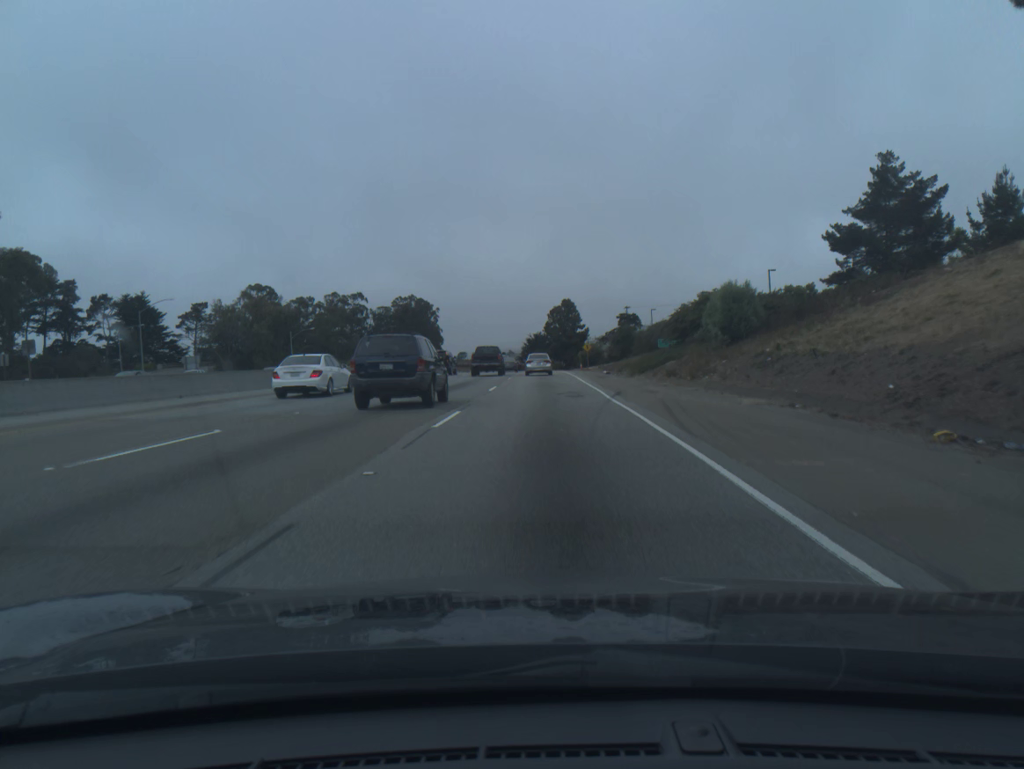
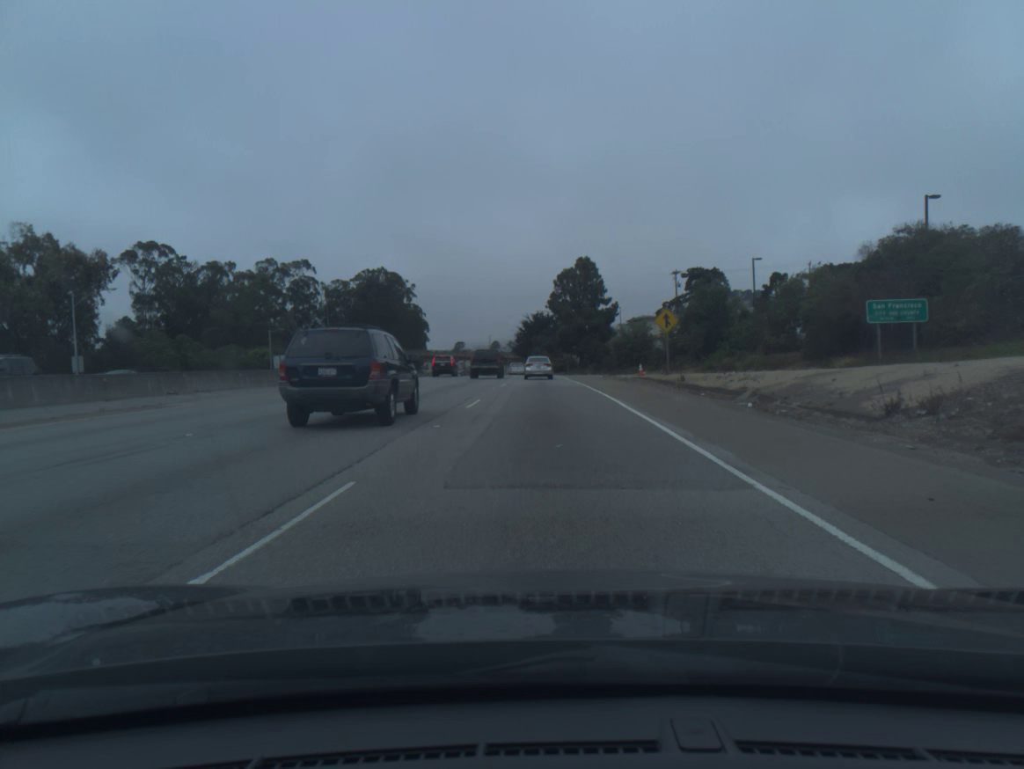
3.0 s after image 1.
(-0.2, +67.1) m; 0°
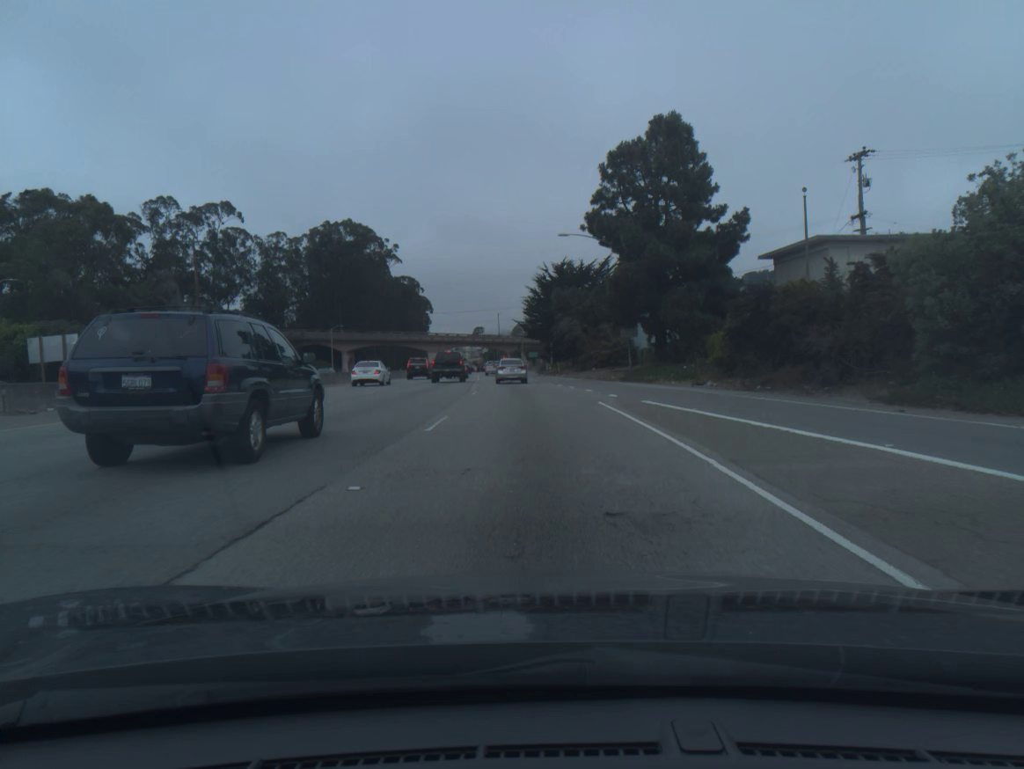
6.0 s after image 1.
(-0.6, +64.9) m; -2°
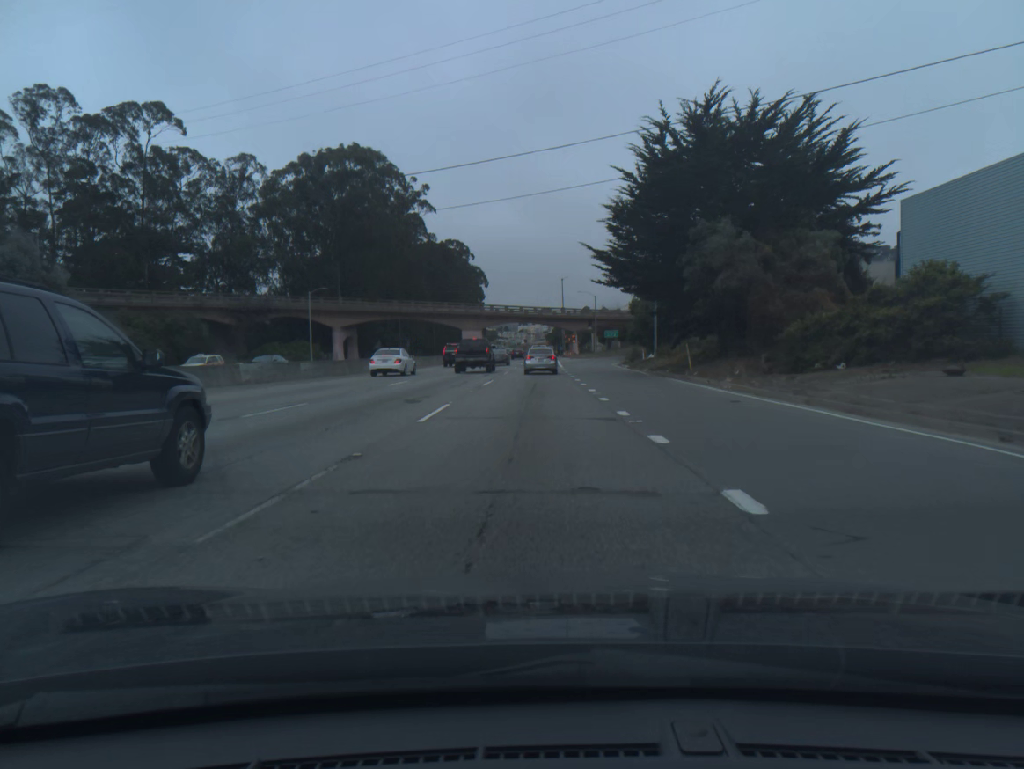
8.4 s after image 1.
(-2.0, +51.0) m; -5°
